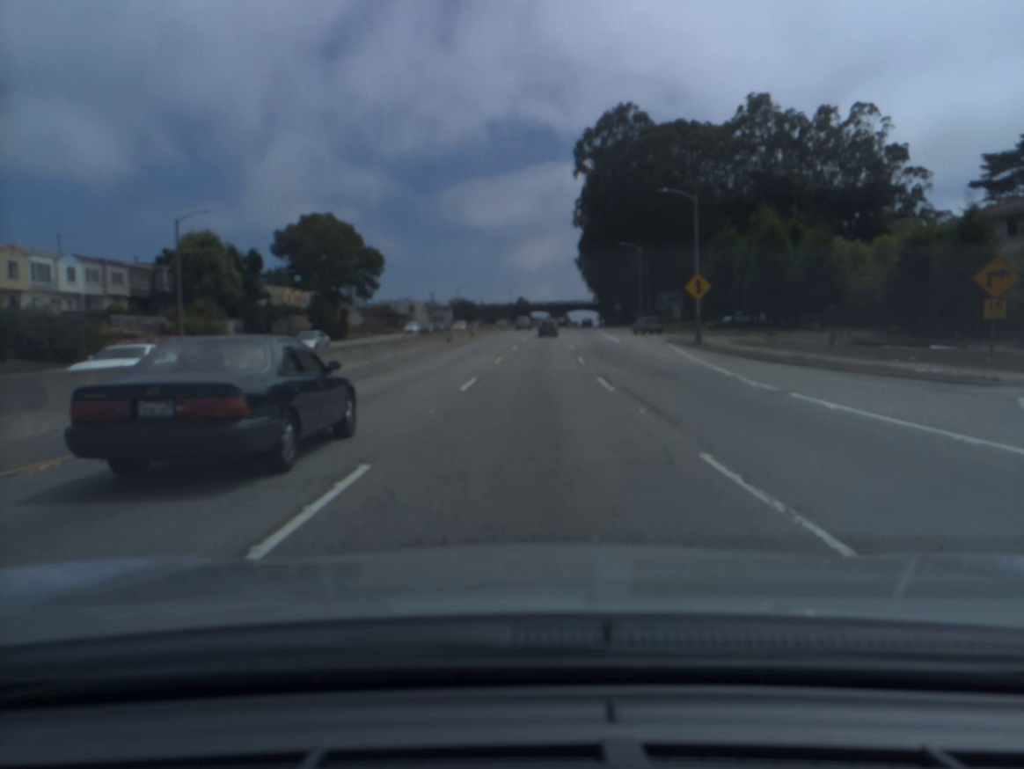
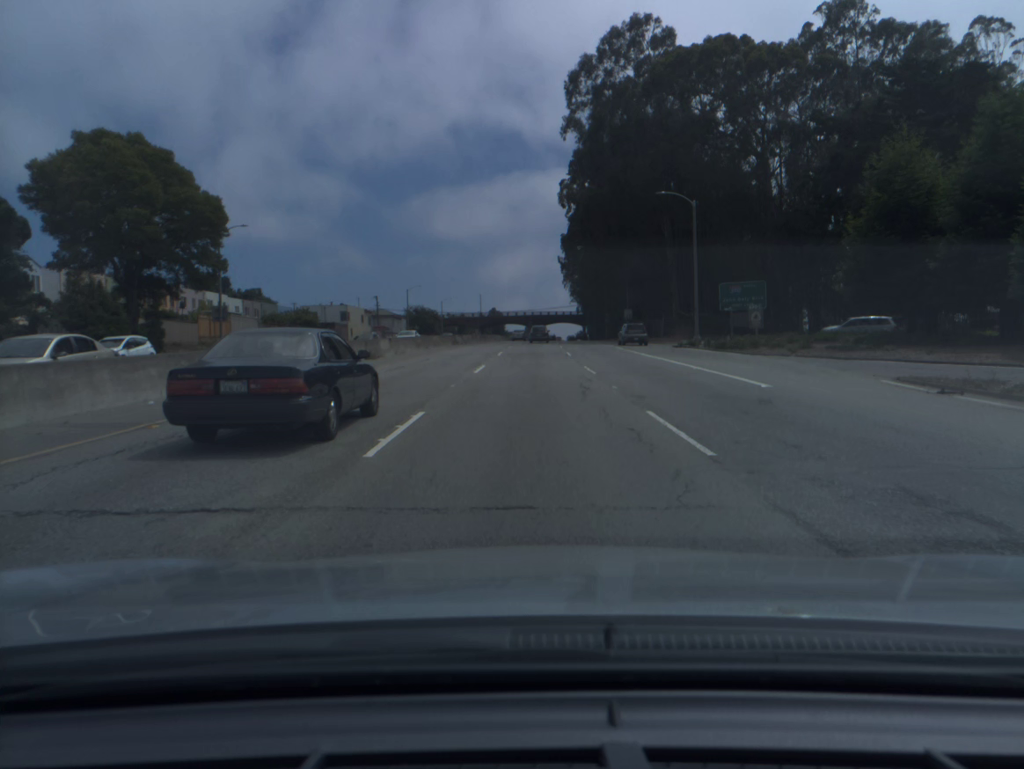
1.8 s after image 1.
(+0.6, +39.0) m; +2°
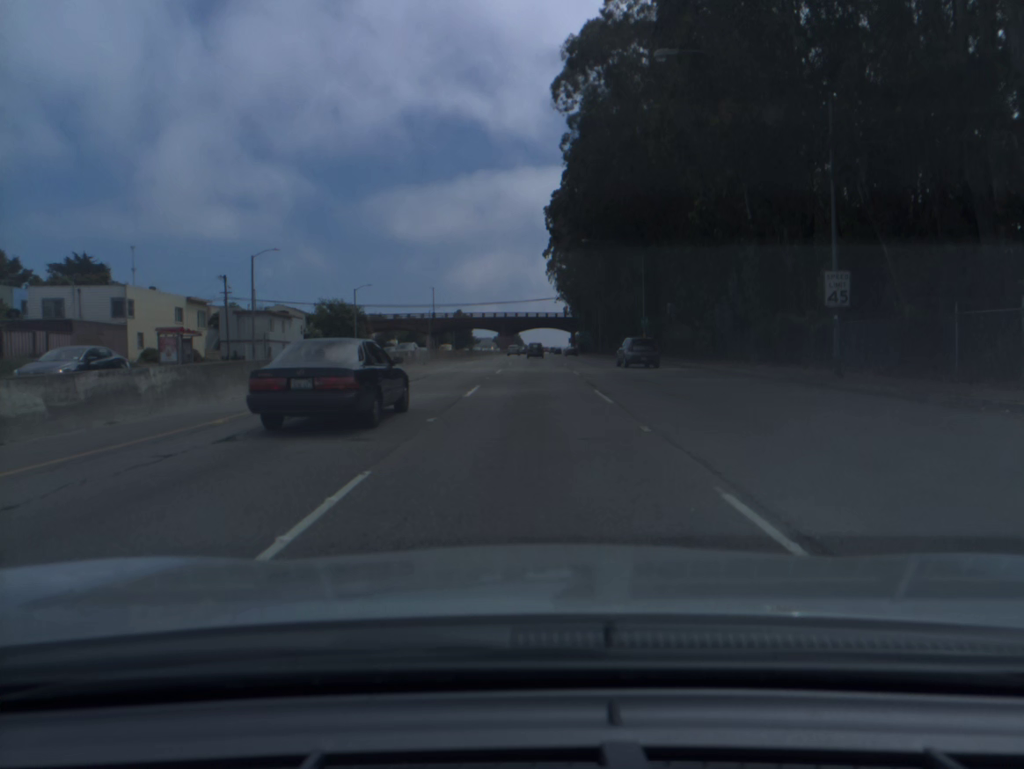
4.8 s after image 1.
(+1.1, +64.5) m; +2°
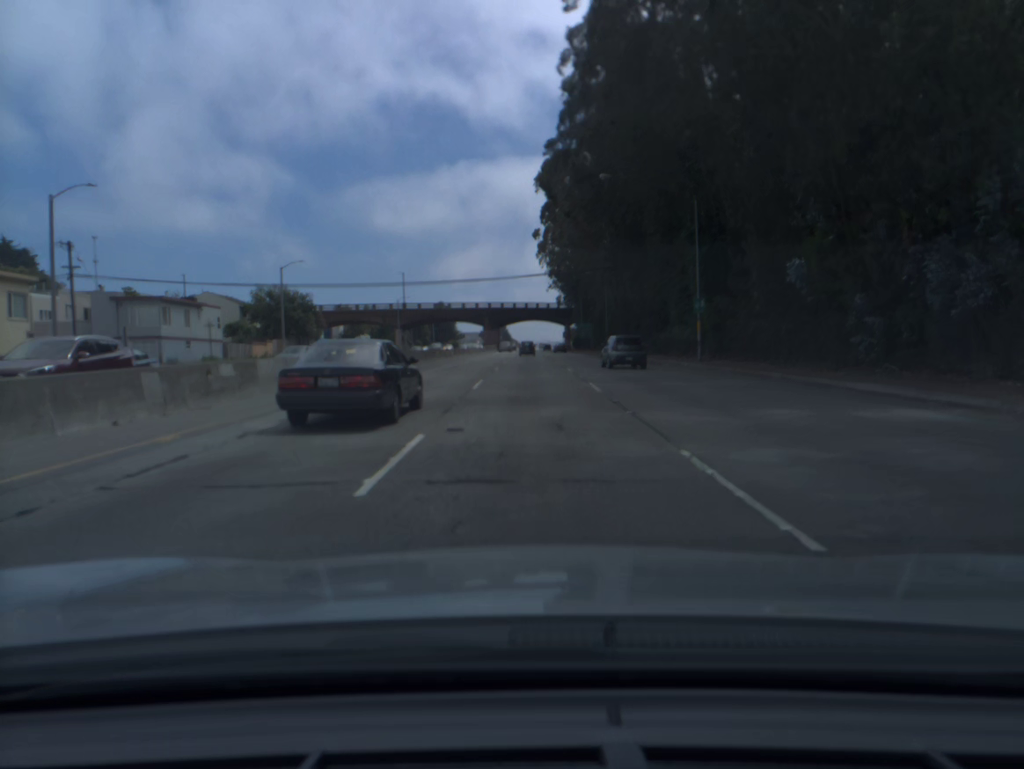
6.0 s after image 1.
(+0.2, +26.0) m; +1°
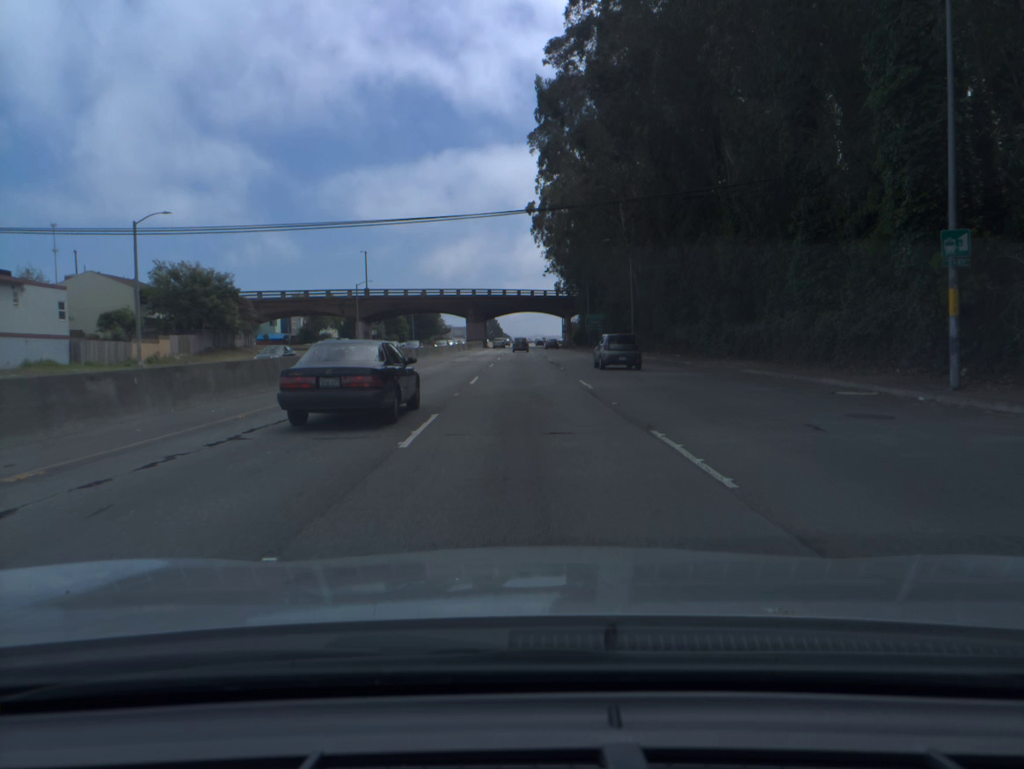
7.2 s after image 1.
(+0.1, +26.7) m; 0°
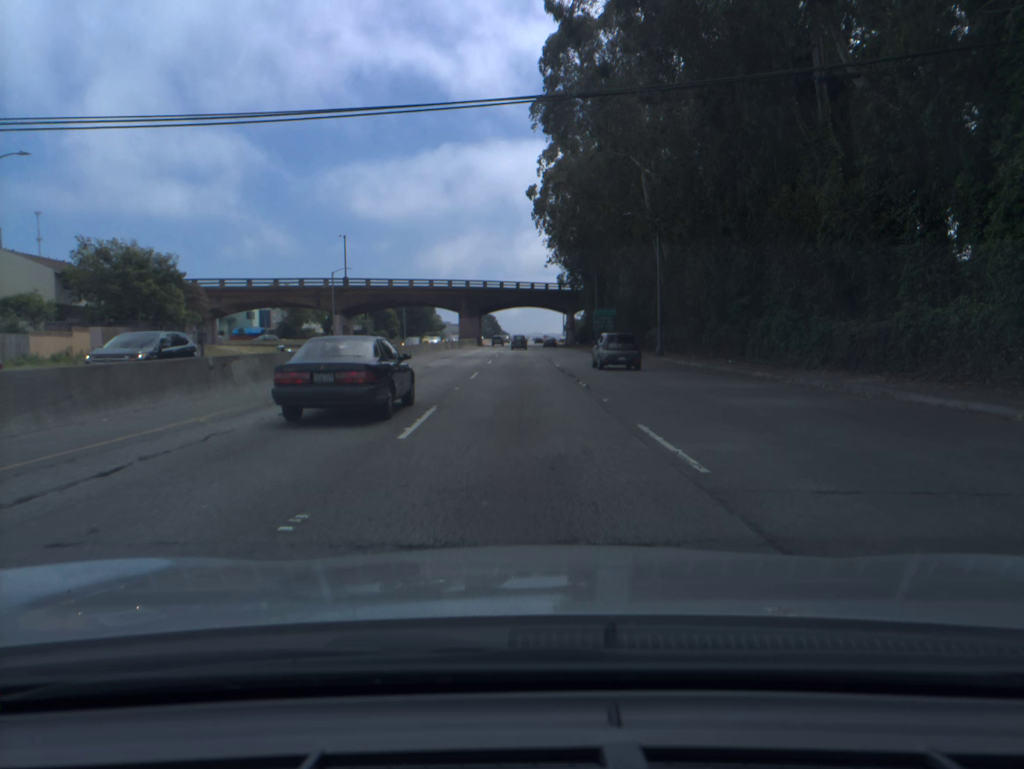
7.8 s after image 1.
(0.0, +13.6) m; 0°
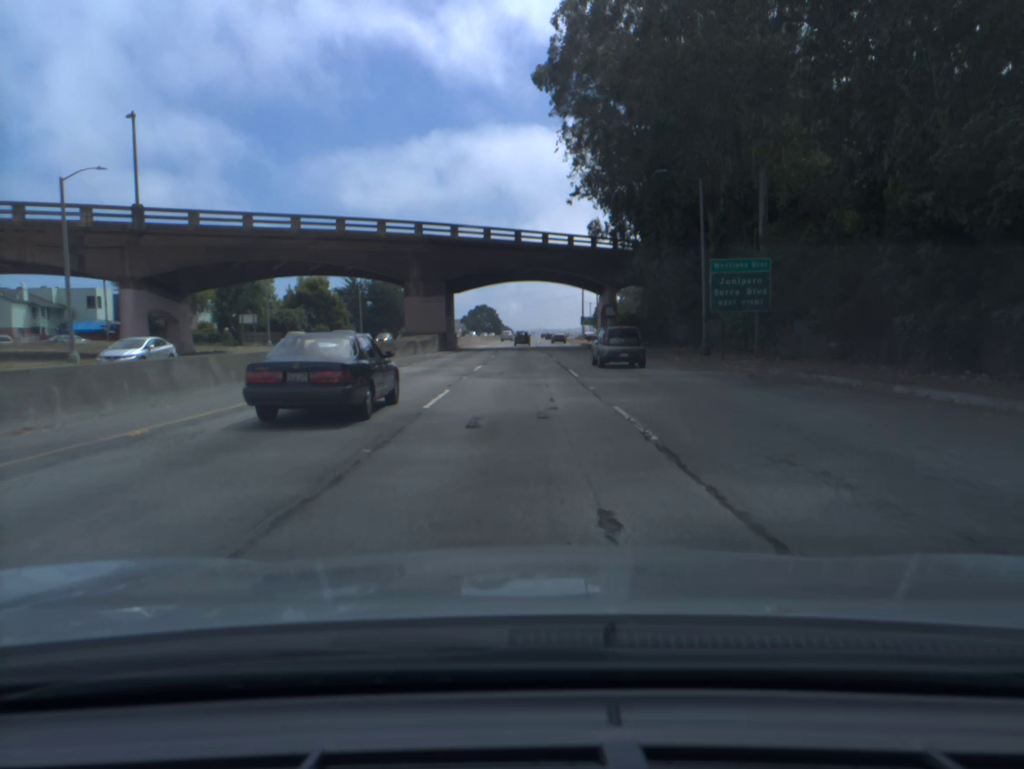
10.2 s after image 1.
(-0.1, +56.1) m; 0°
